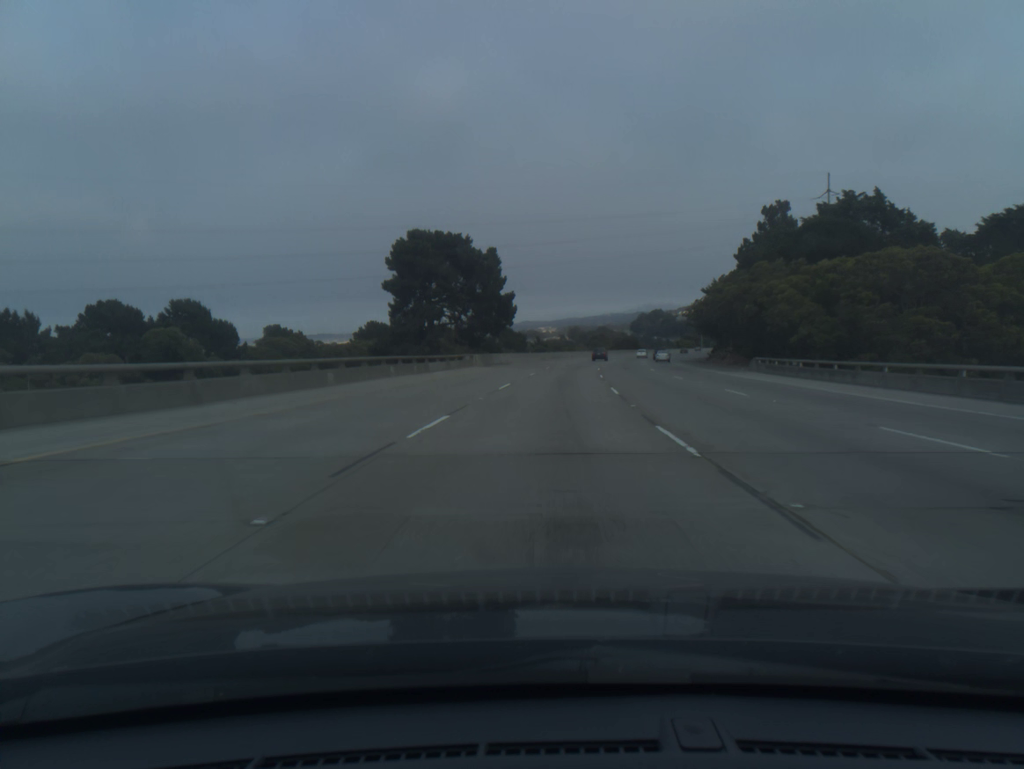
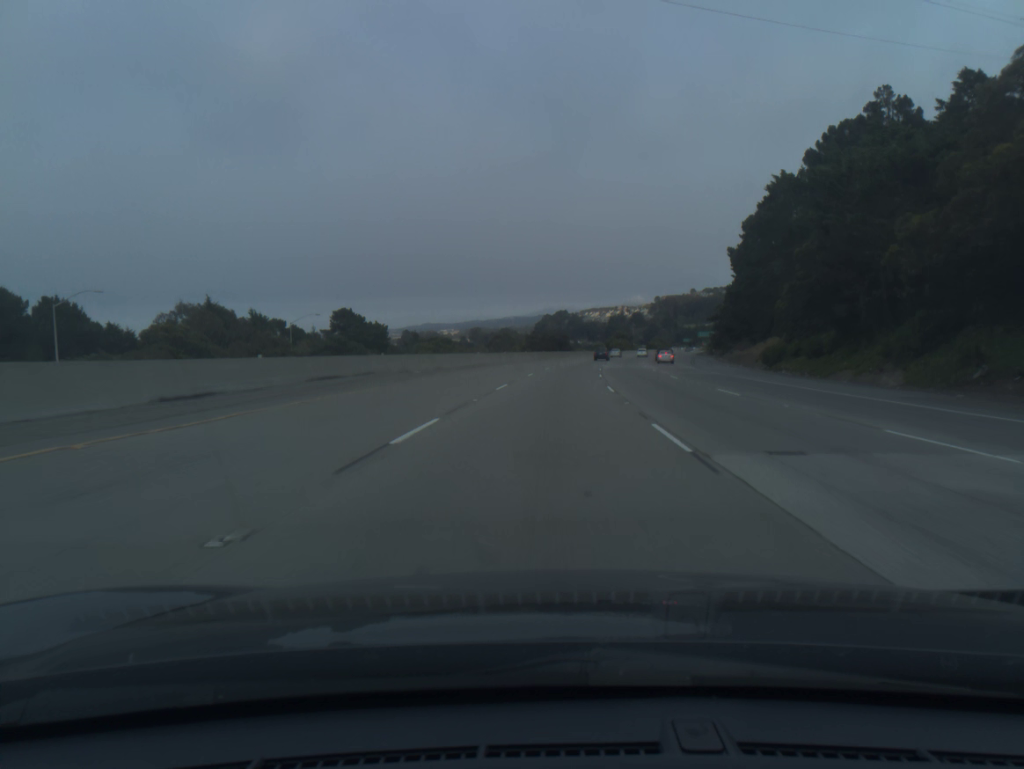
(+5.9, +92.5) m; +7°
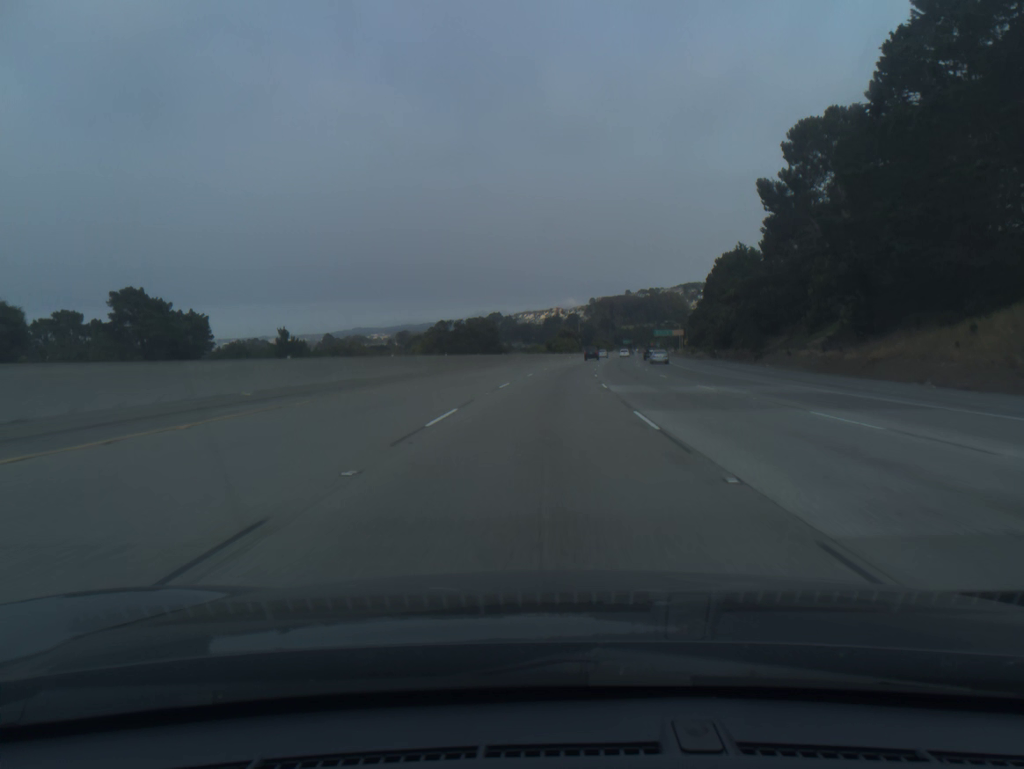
(+2.3, +55.6) m; +5°
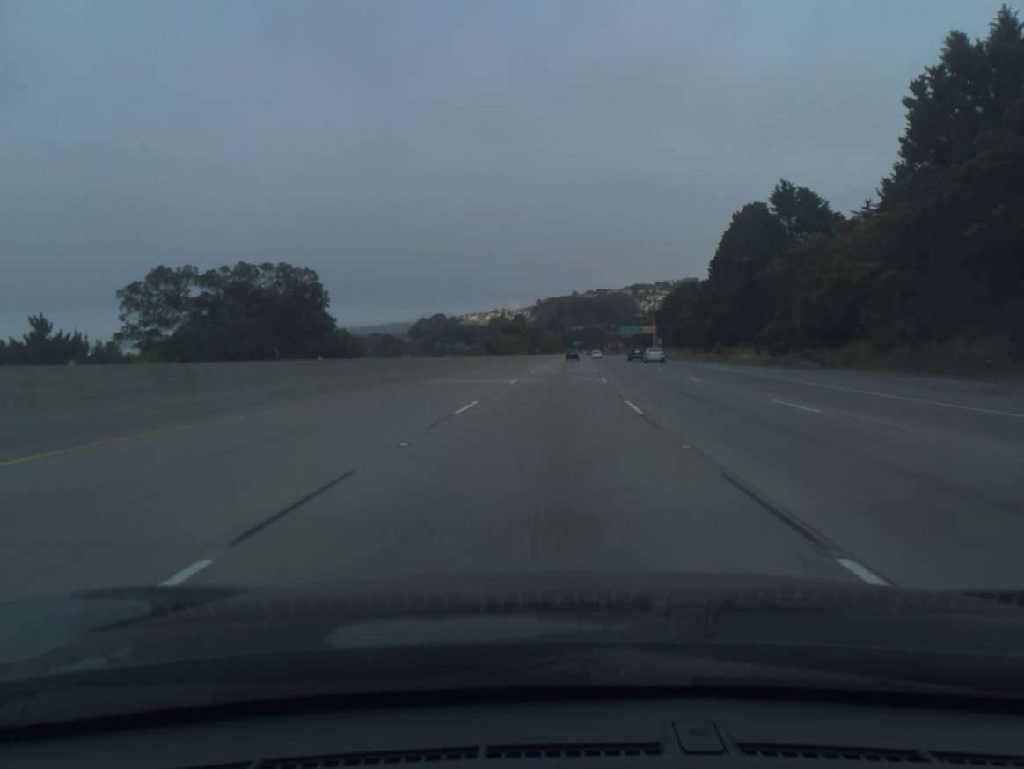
(+1.9, +55.5) m; +4°
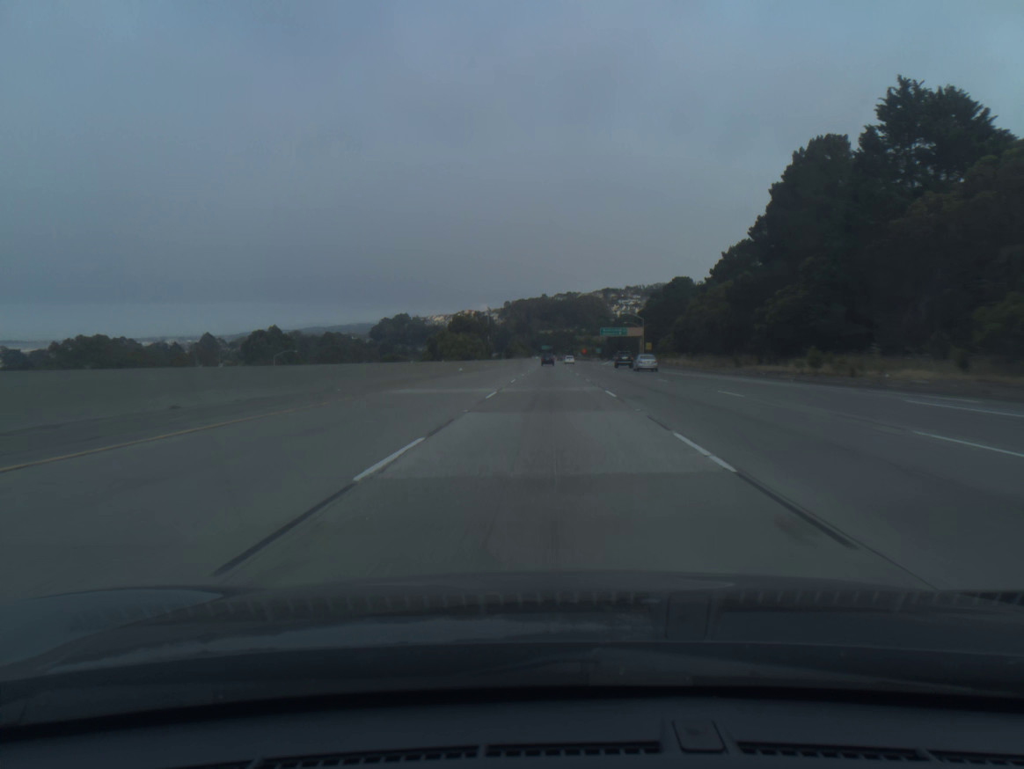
(+0.8, +37.0) m; +2°
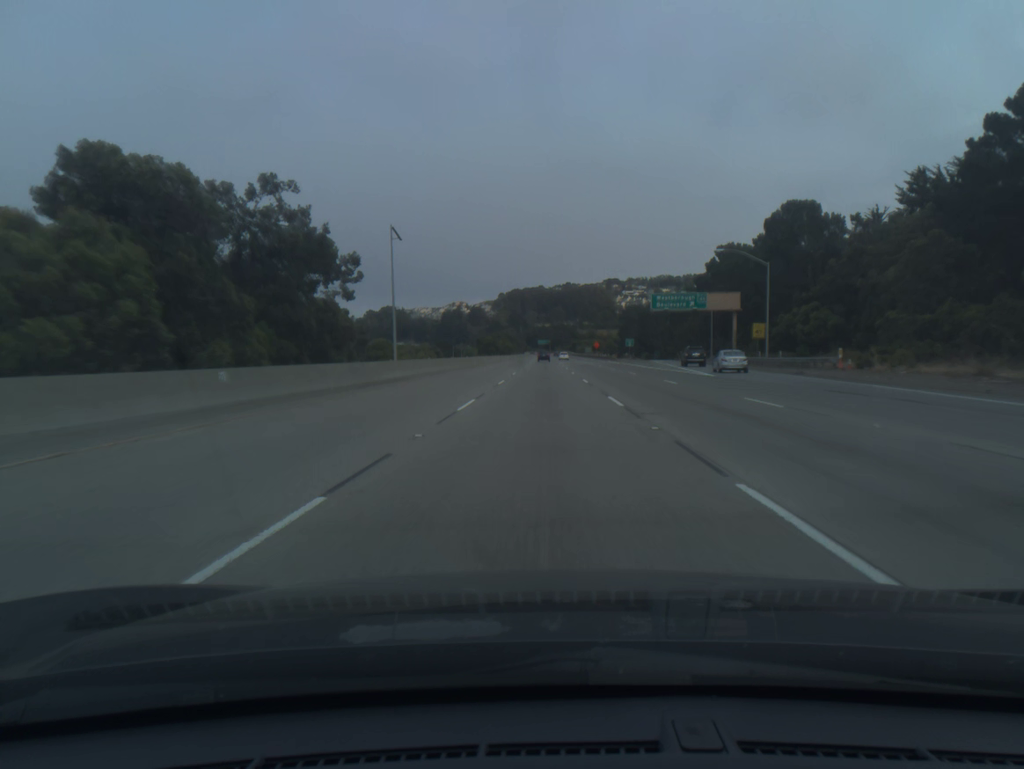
(+0.9, +92.5) m; 0°
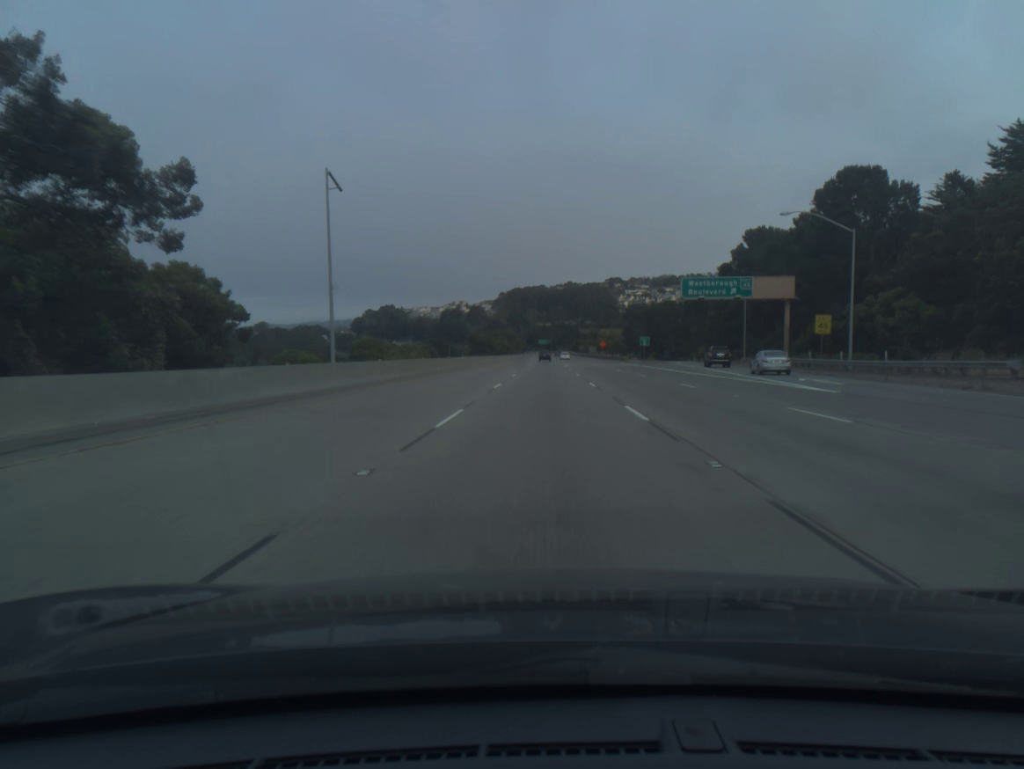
(0.0, +18.5) m; 0°
